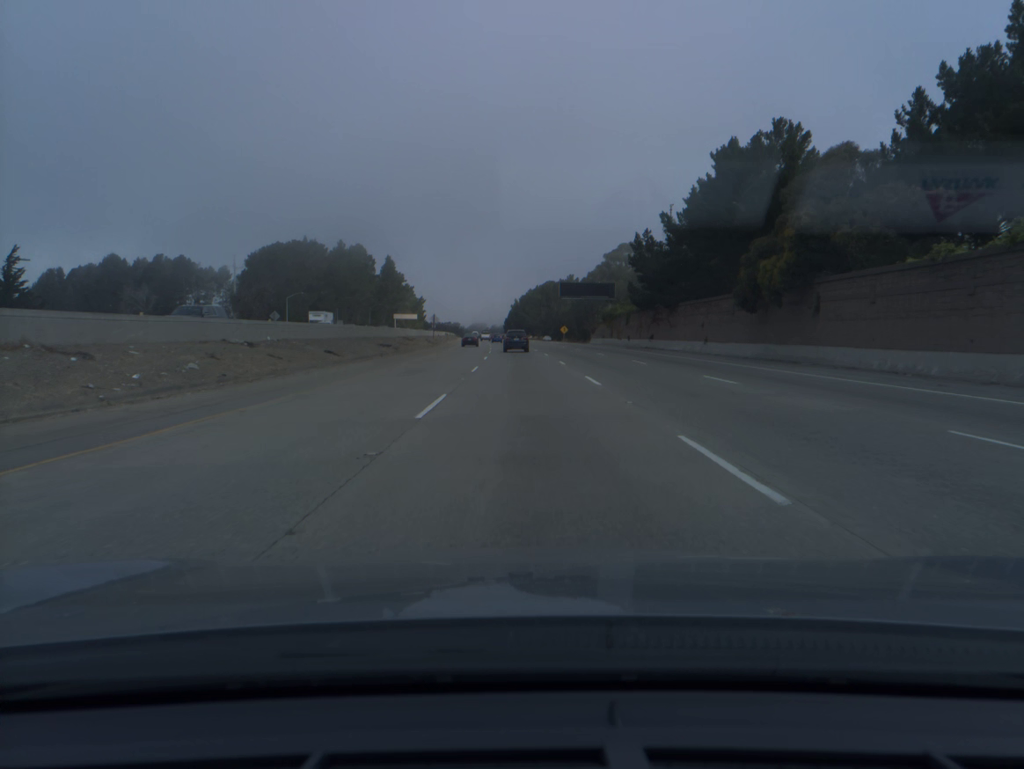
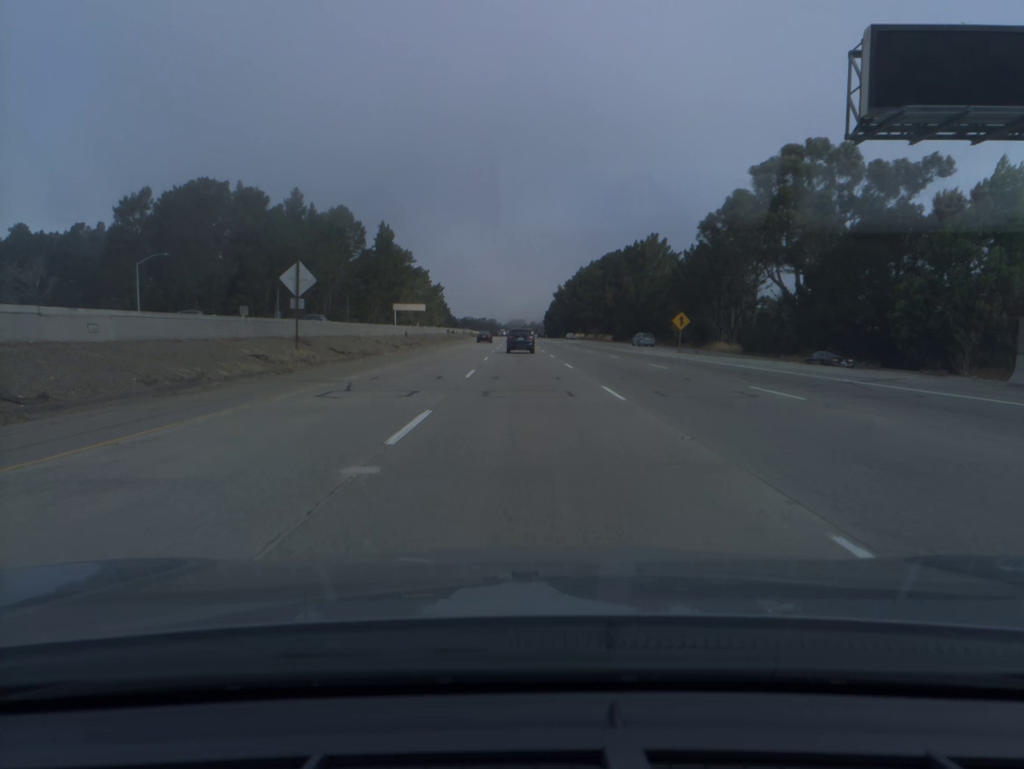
(-2.3, +92.2) m; -3°
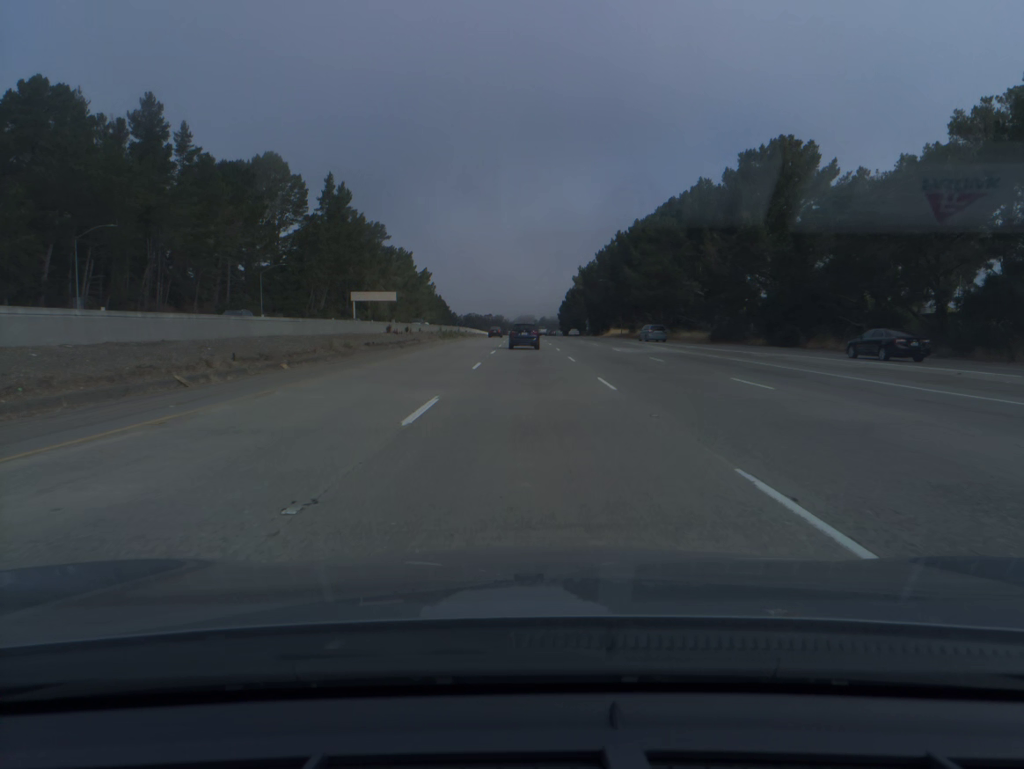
(-0.7, +71.5) m; -1°
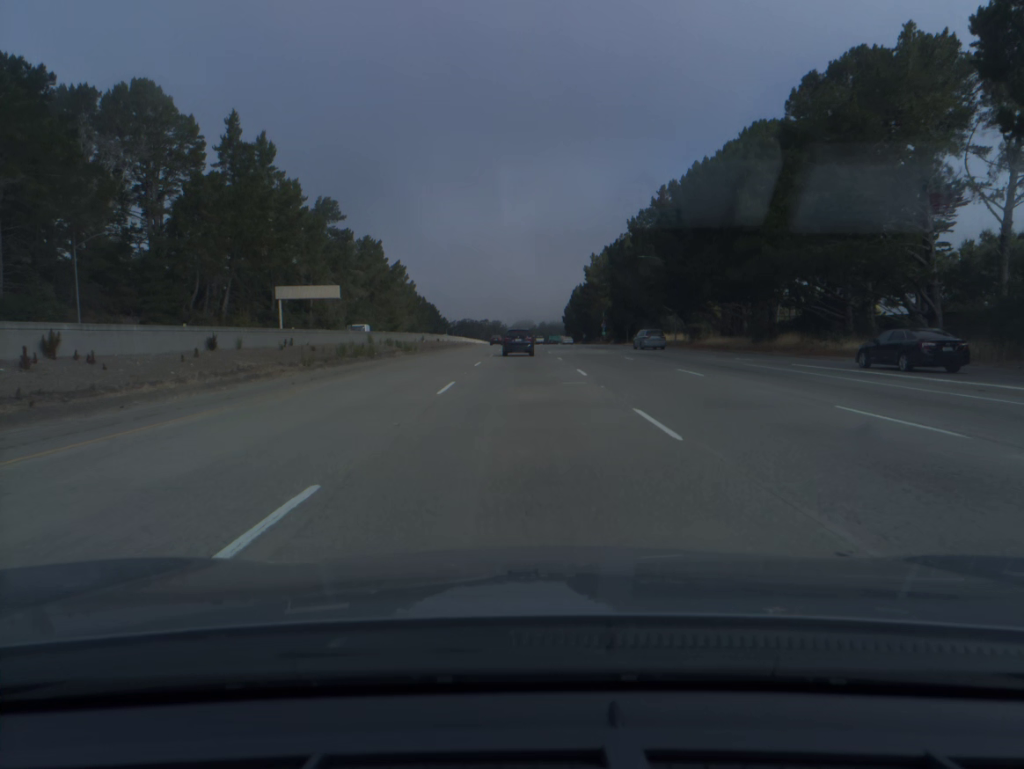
(+0.1, +51.8) m; 0°
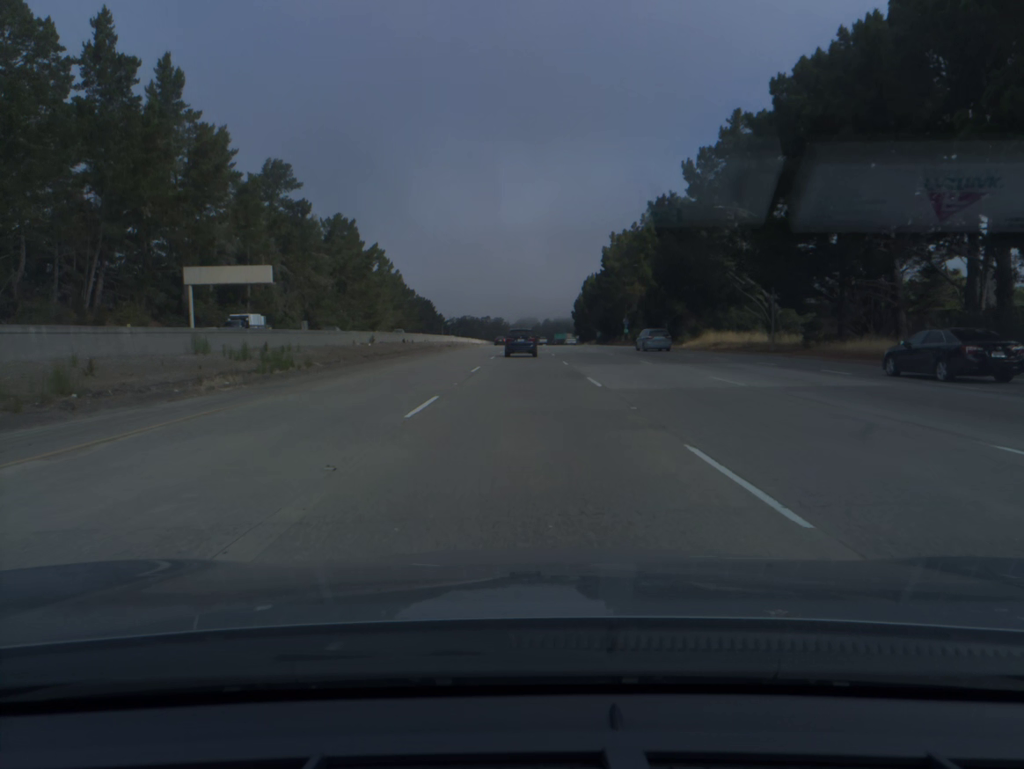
(-0.1, +33.8) m; 0°
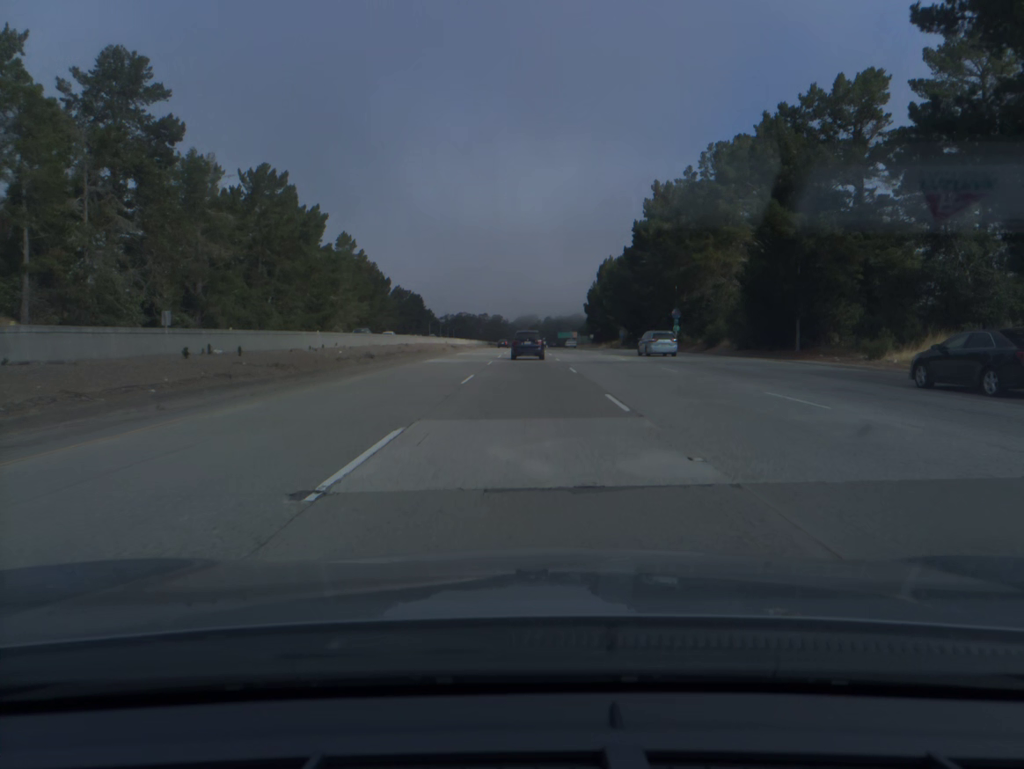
(0.0, +49.8) m; 0°
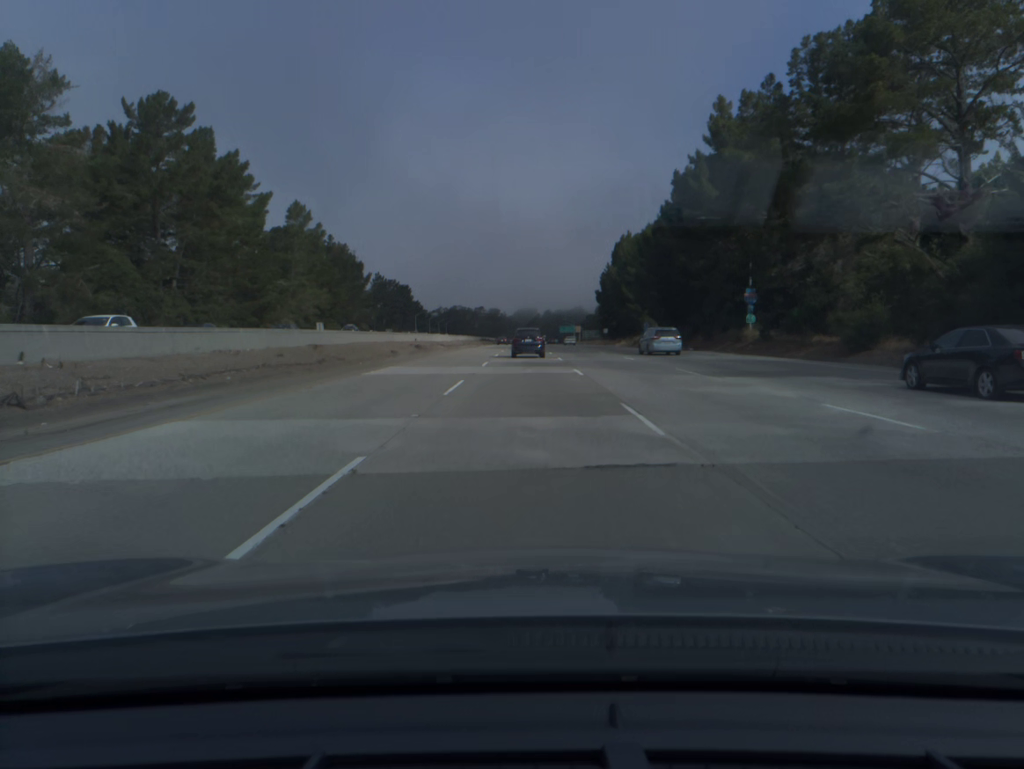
(0.0, +32.7) m; 0°
